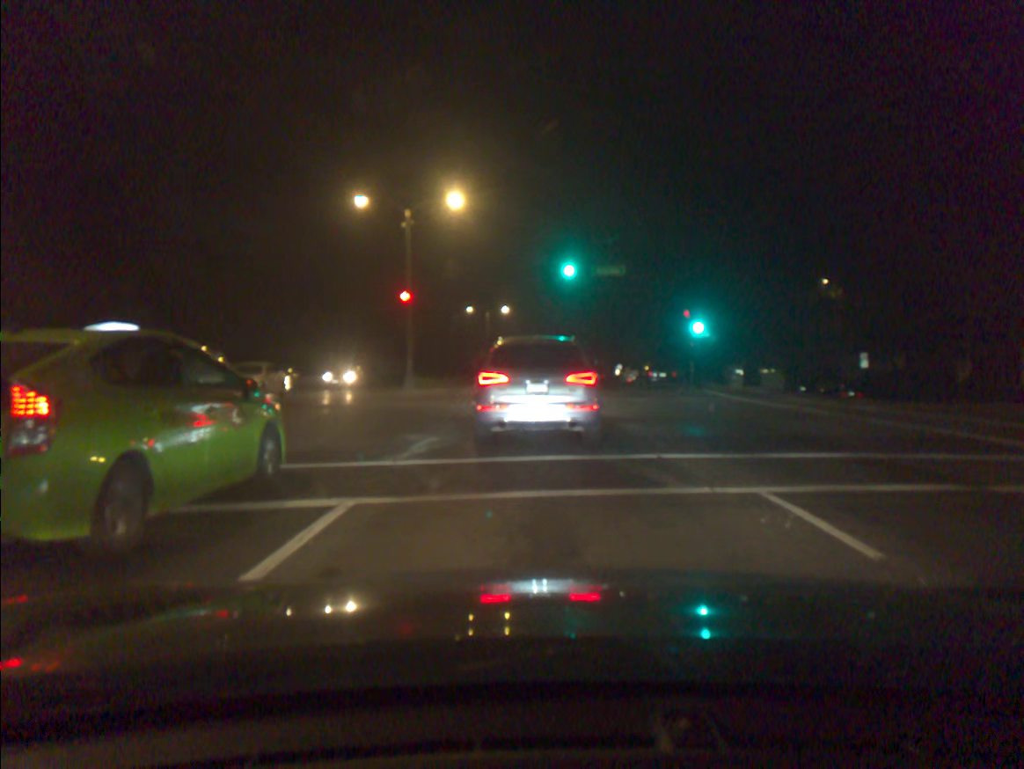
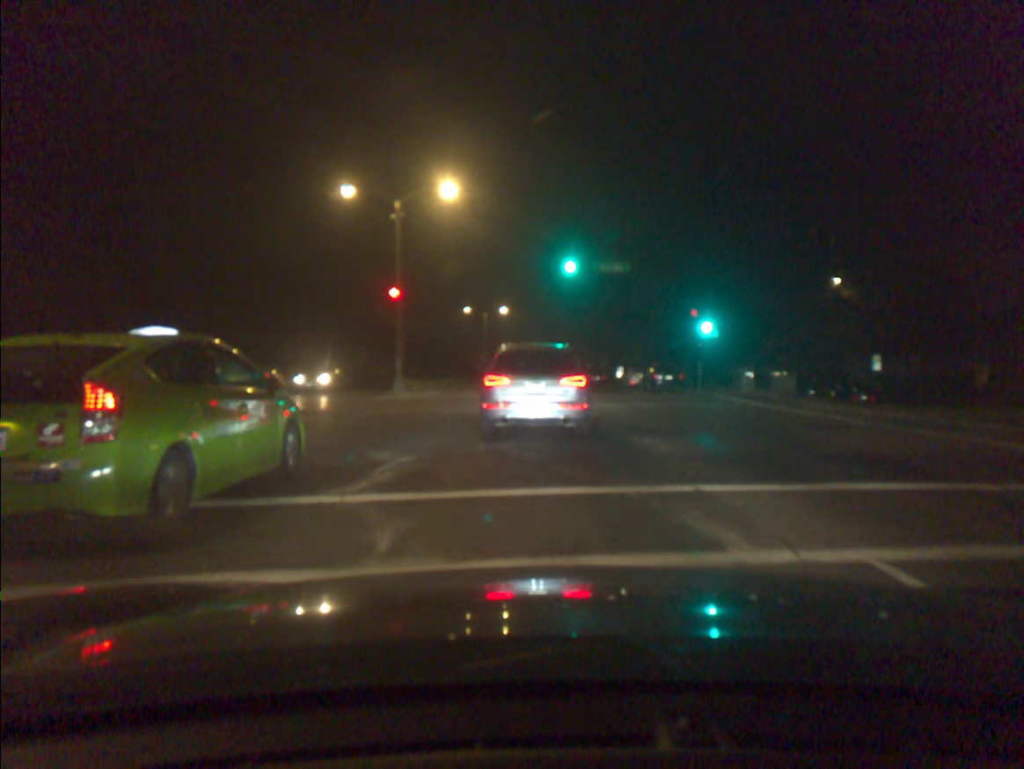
(0.0, +2.4) m; 0°
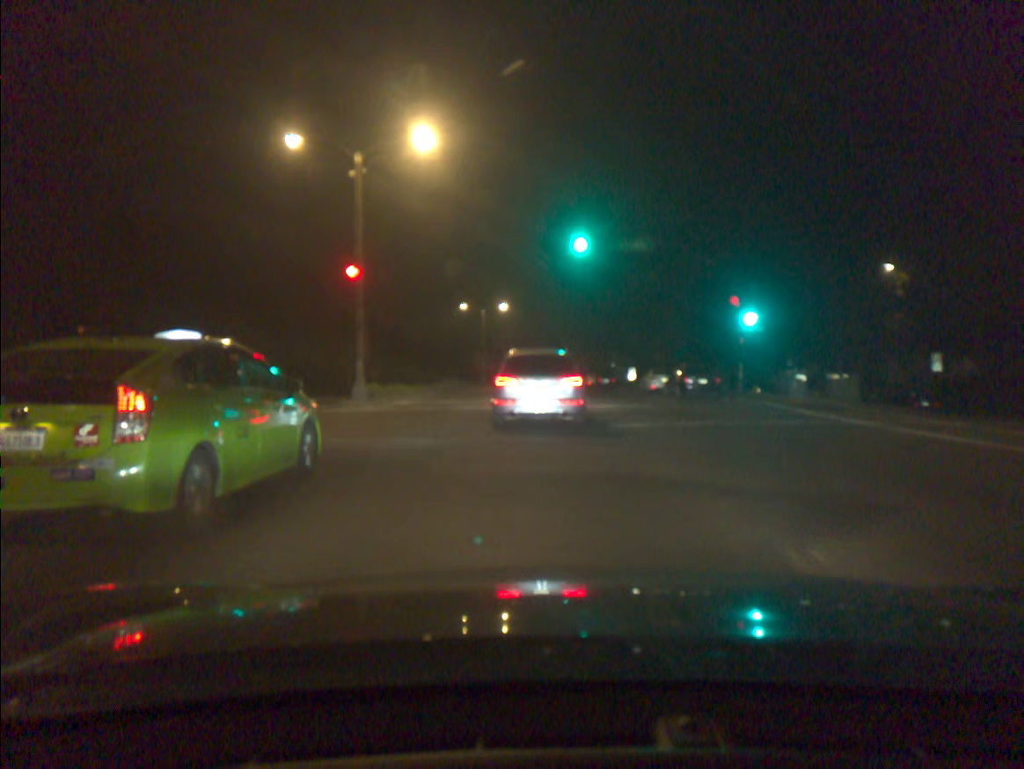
(0.0, +7.6) m; 0°
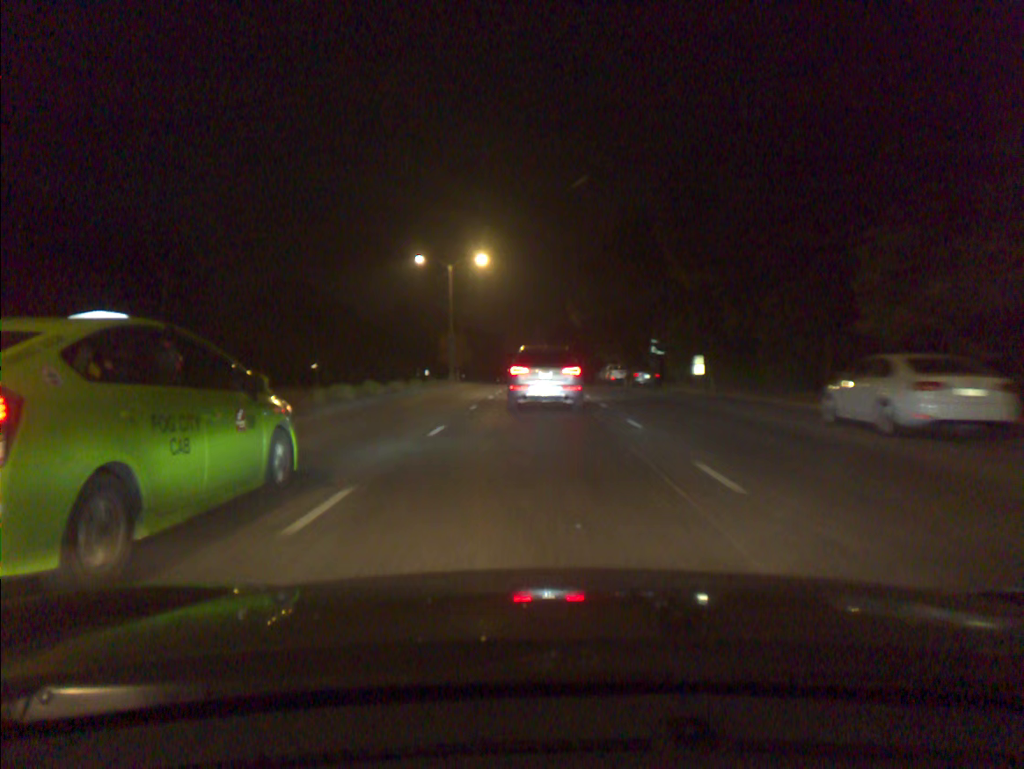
(+0.2, +29.7) m; 0°
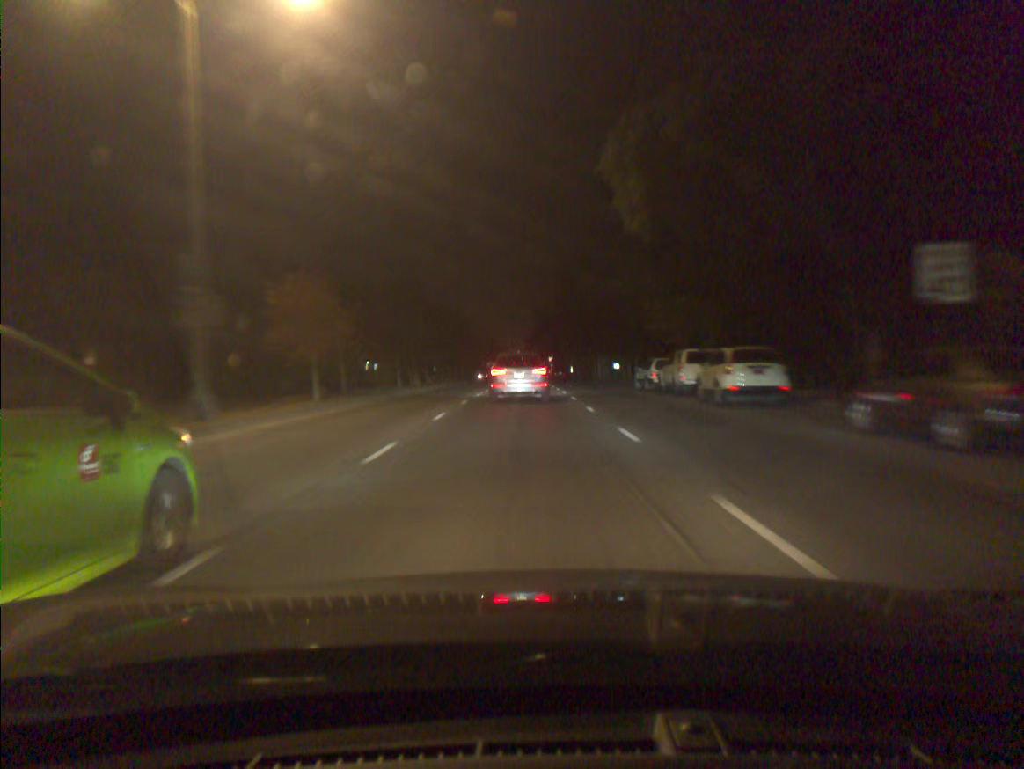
(+0.2, +39.1) m; +1°
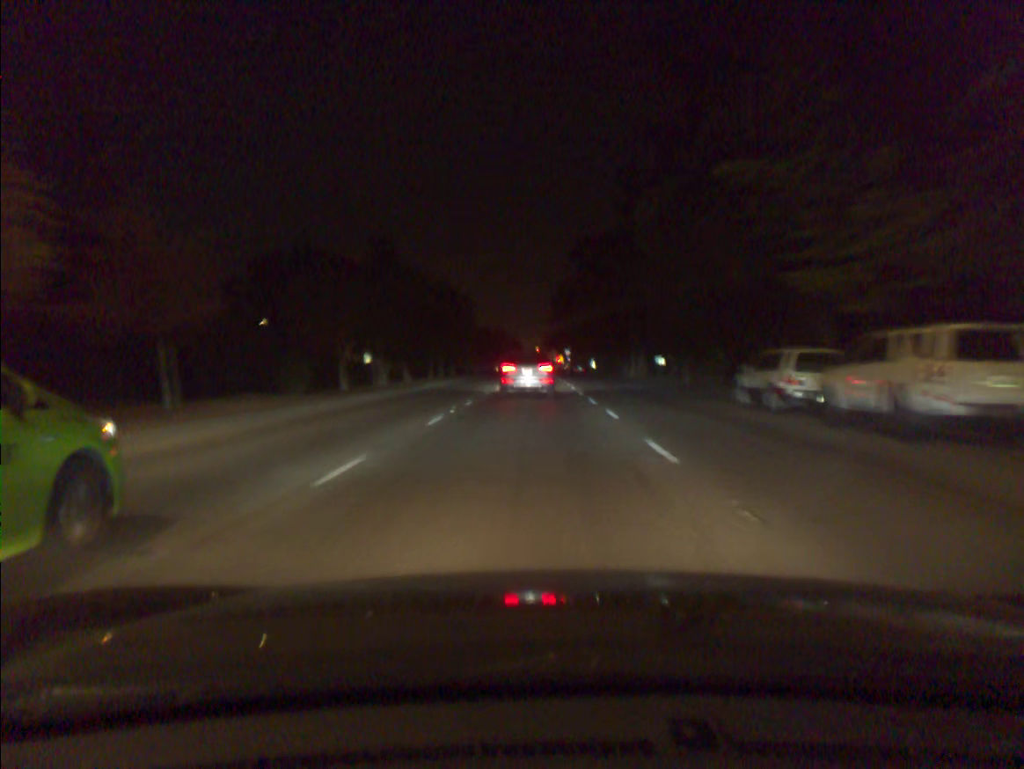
(-0.2, +17.3) m; -1°
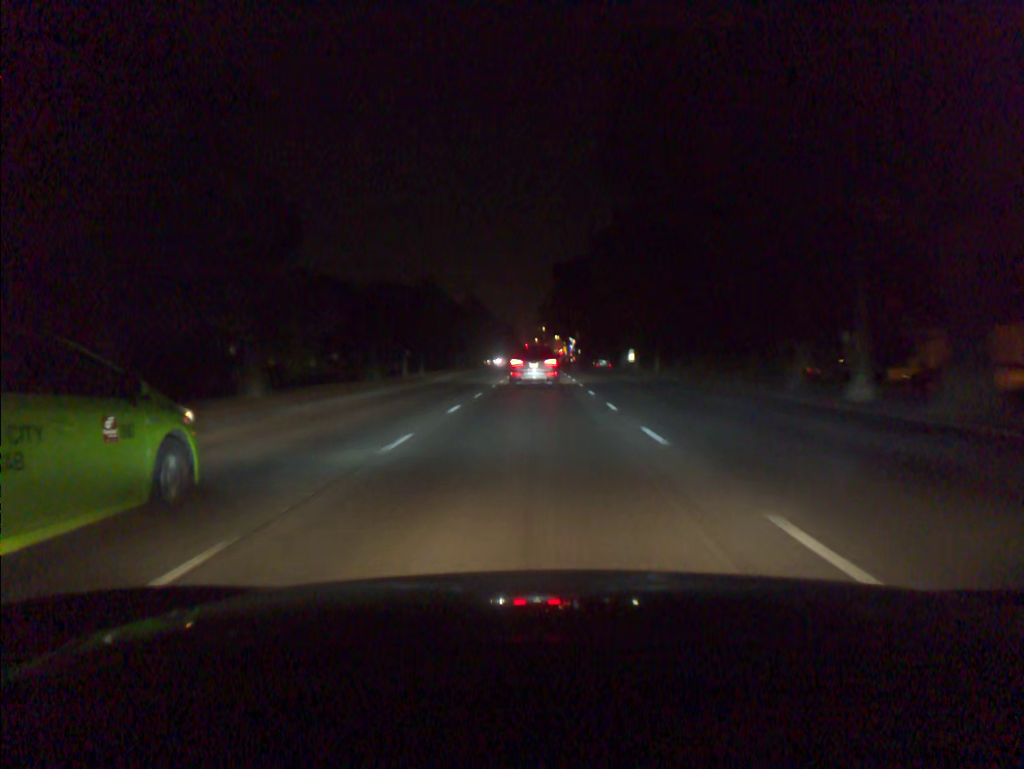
(-0.2, +48.2) m; 0°
